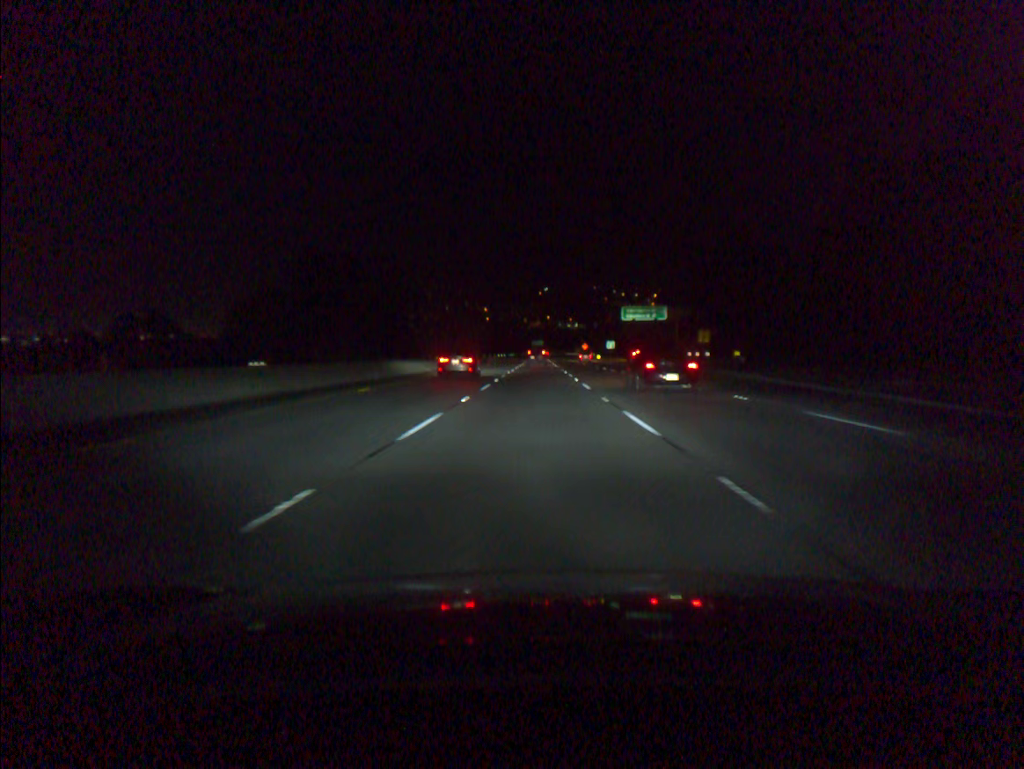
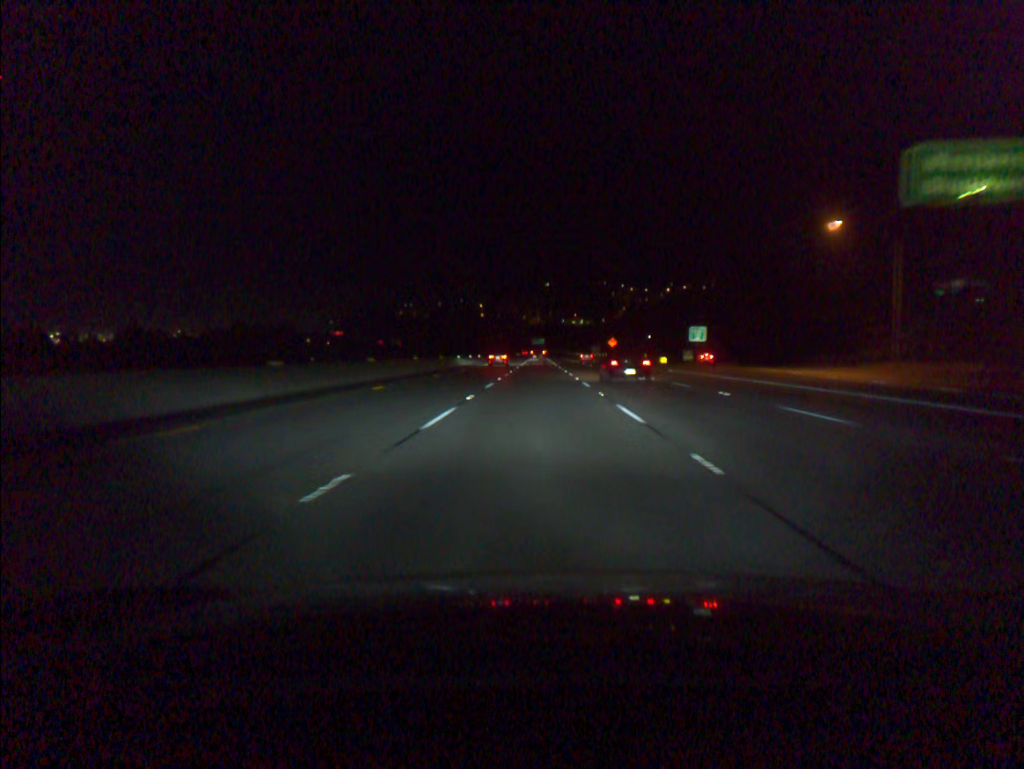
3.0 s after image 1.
(-0.2, +85.7) m; 0°
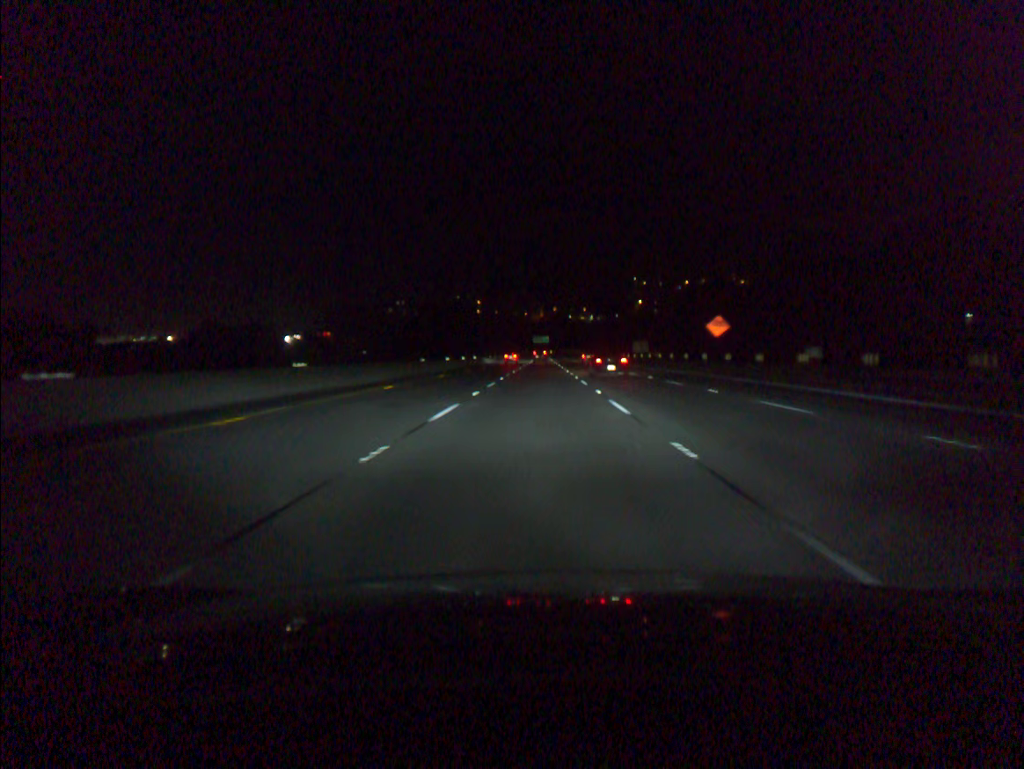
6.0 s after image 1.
(+0.1, +85.8) m; 0°
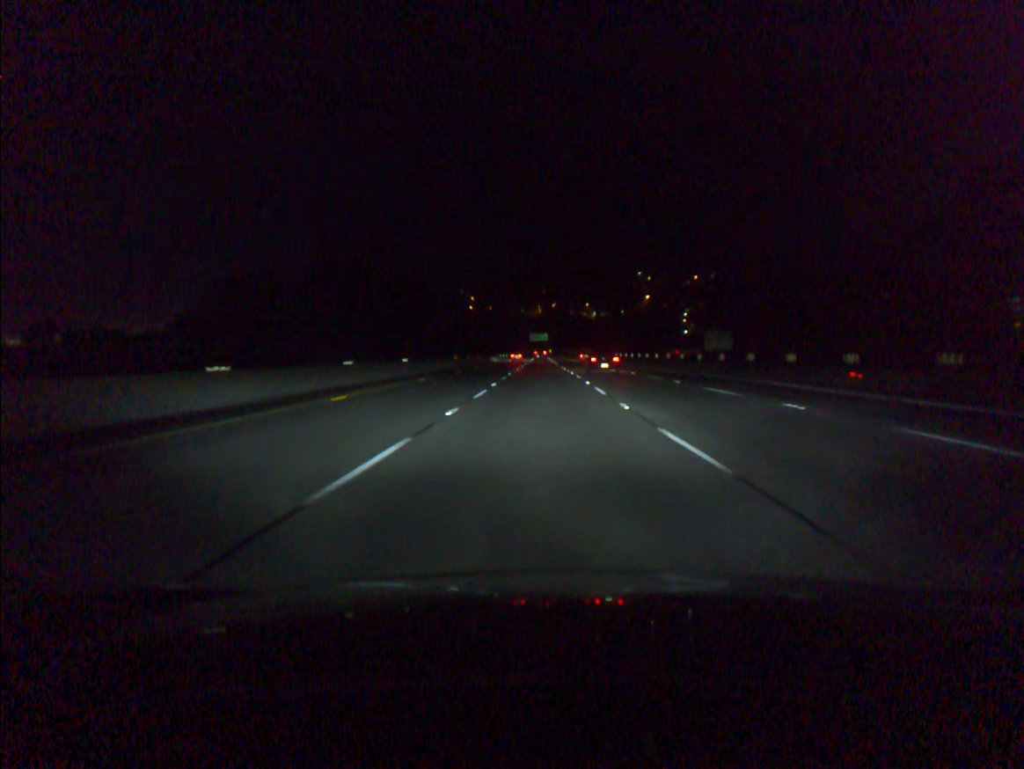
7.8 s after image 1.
(0.0, +51.5) m; 0°
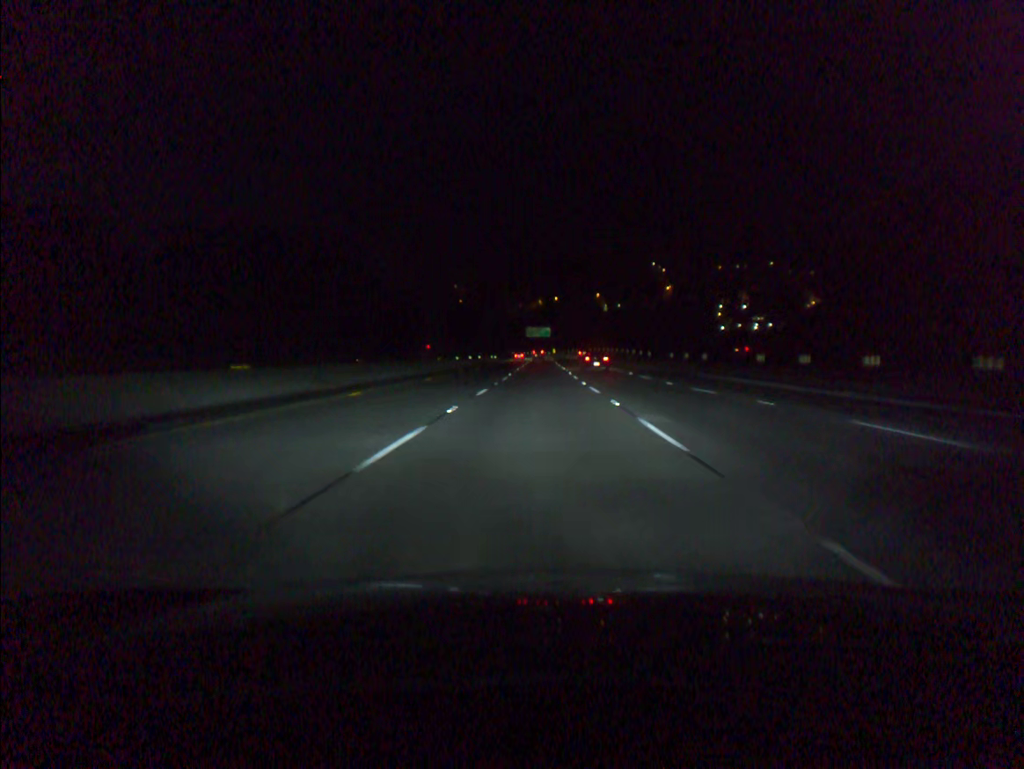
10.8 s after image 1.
(+0.1, +85.9) m; 0°
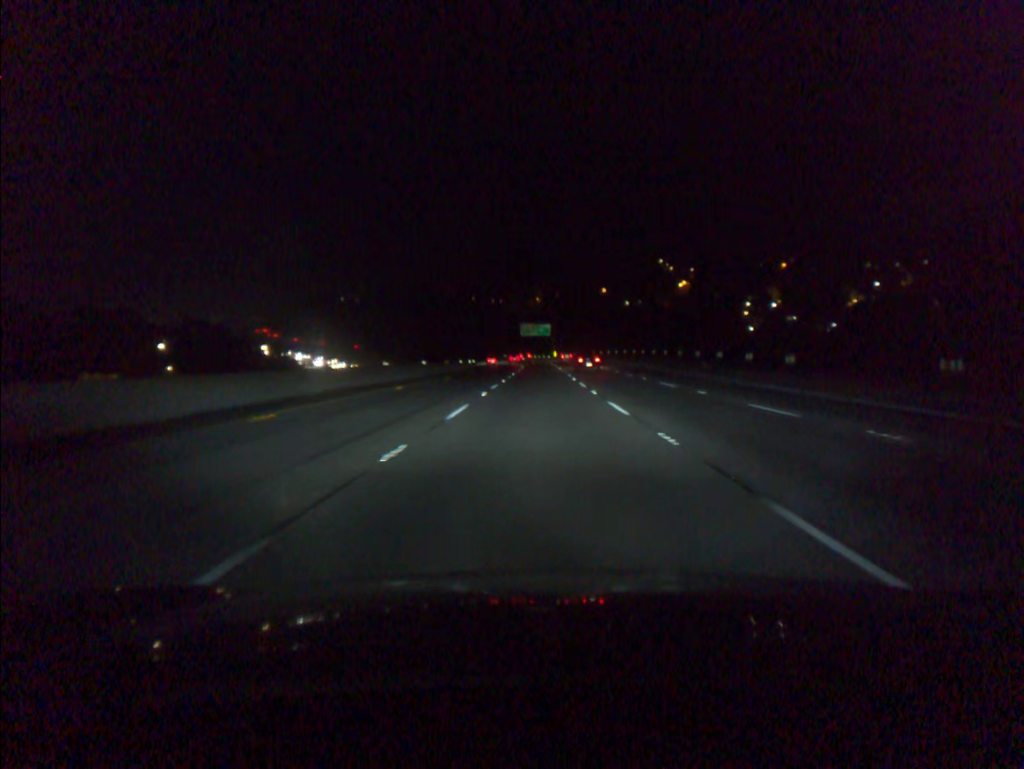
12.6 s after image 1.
(+0.1, +51.5) m; 0°
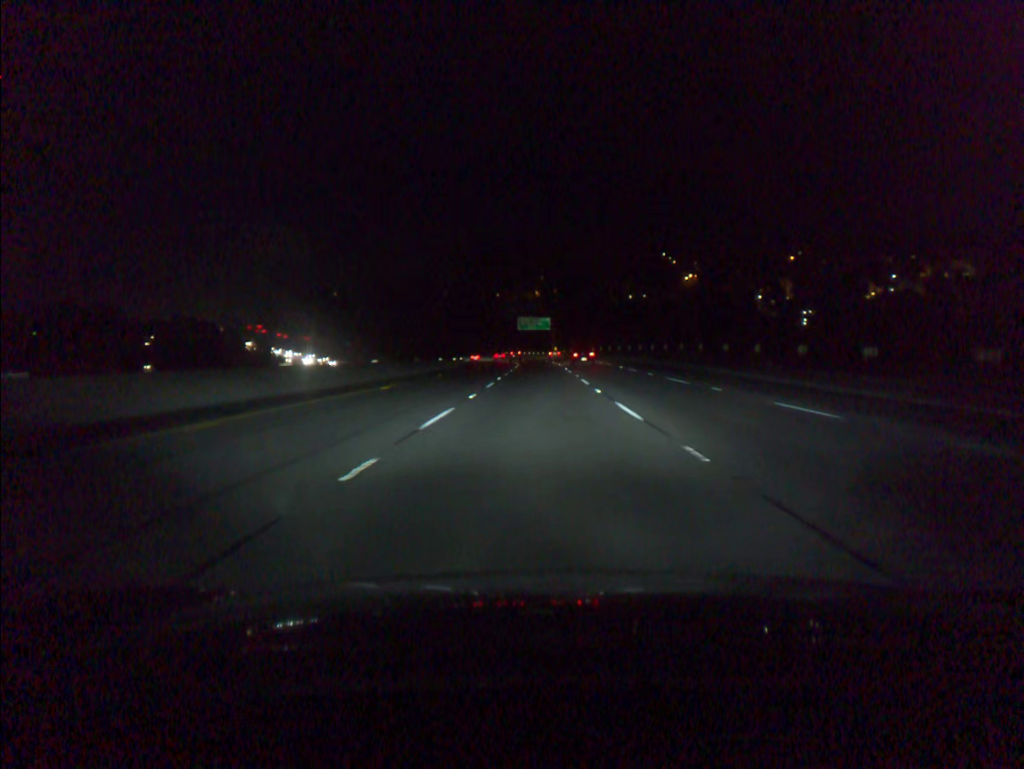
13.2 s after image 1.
(0.0, +17.1) m; 0°
